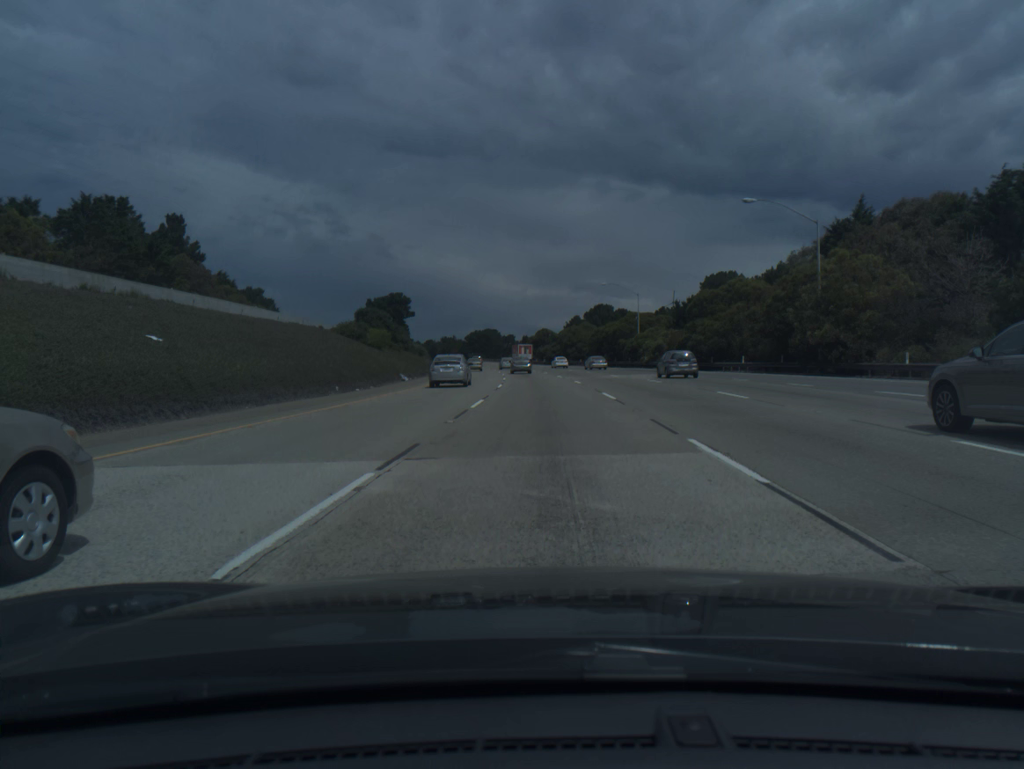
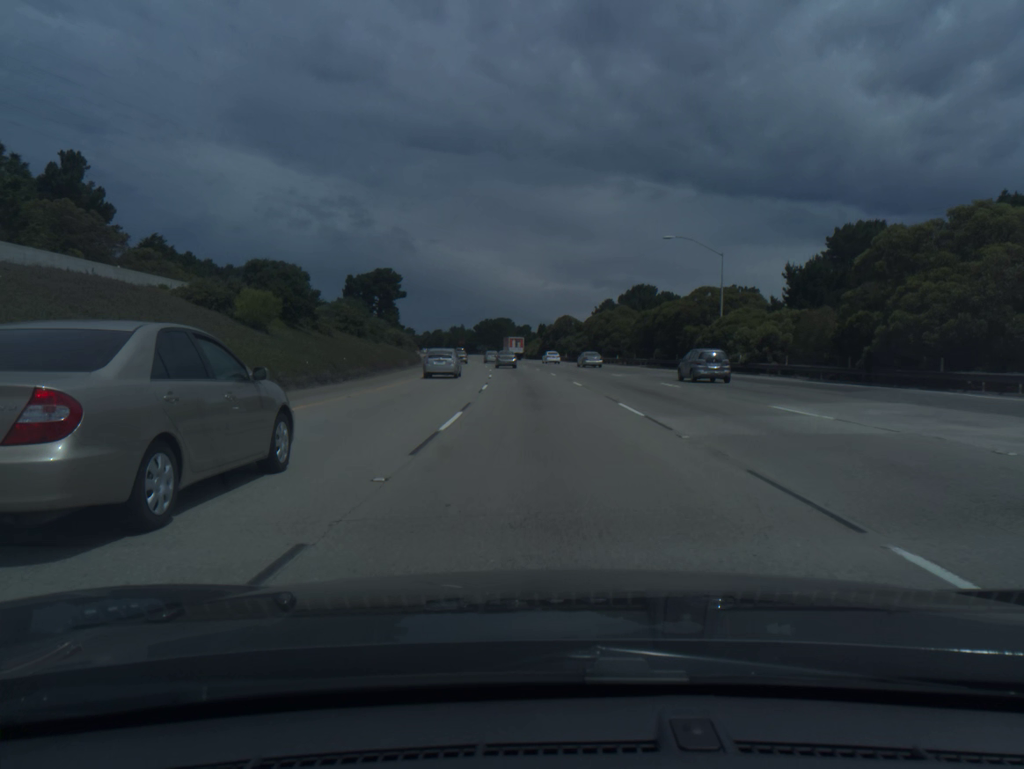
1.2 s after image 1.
(-0.3, +35.4) m; -1°
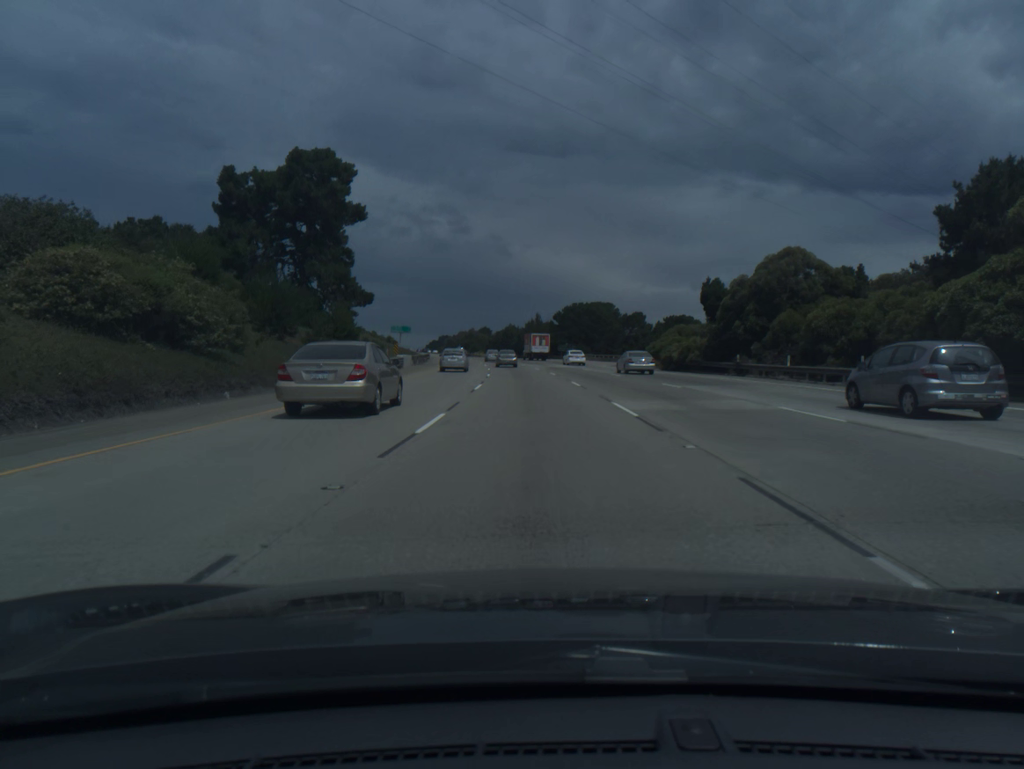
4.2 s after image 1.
(-4.8, +88.2) m; -7°
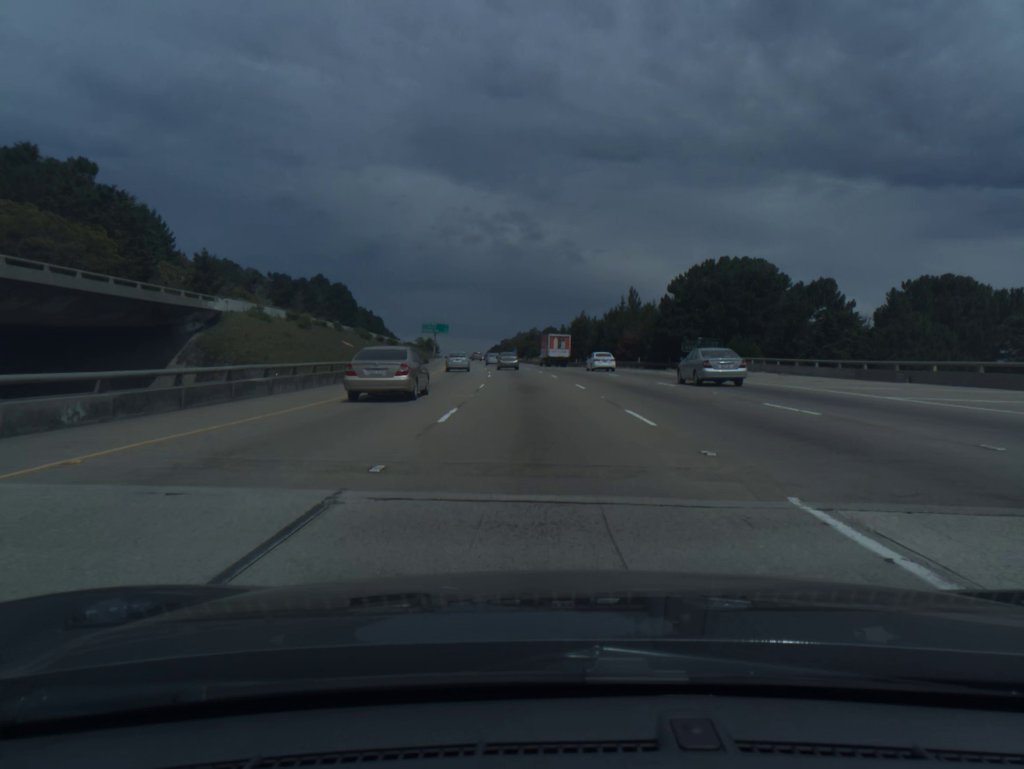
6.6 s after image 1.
(-3.2, +70.6) m; -5°
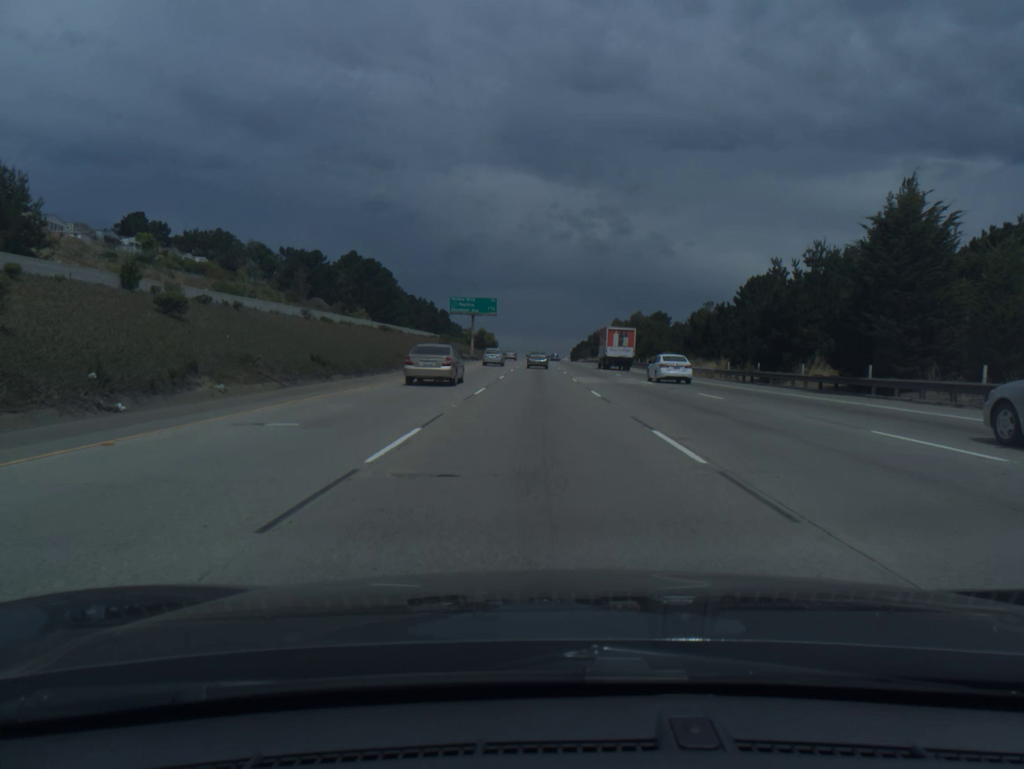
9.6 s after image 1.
(-4.8, +87.7) m; -6°
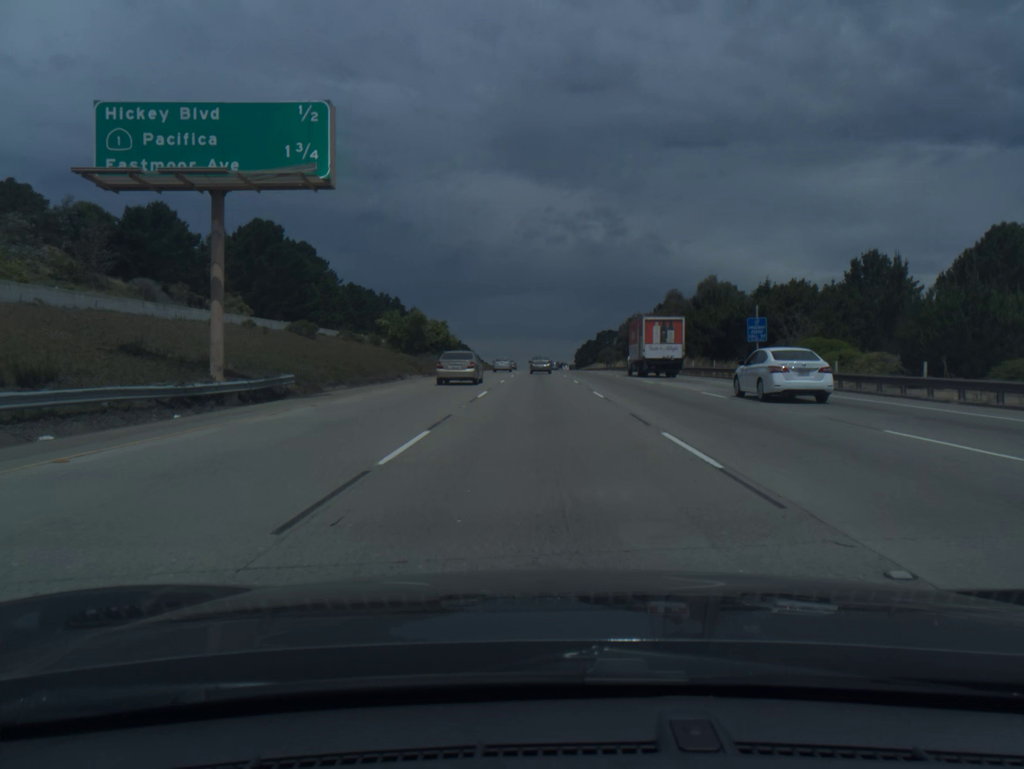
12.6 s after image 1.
(-0.5, +87.6) m; 0°
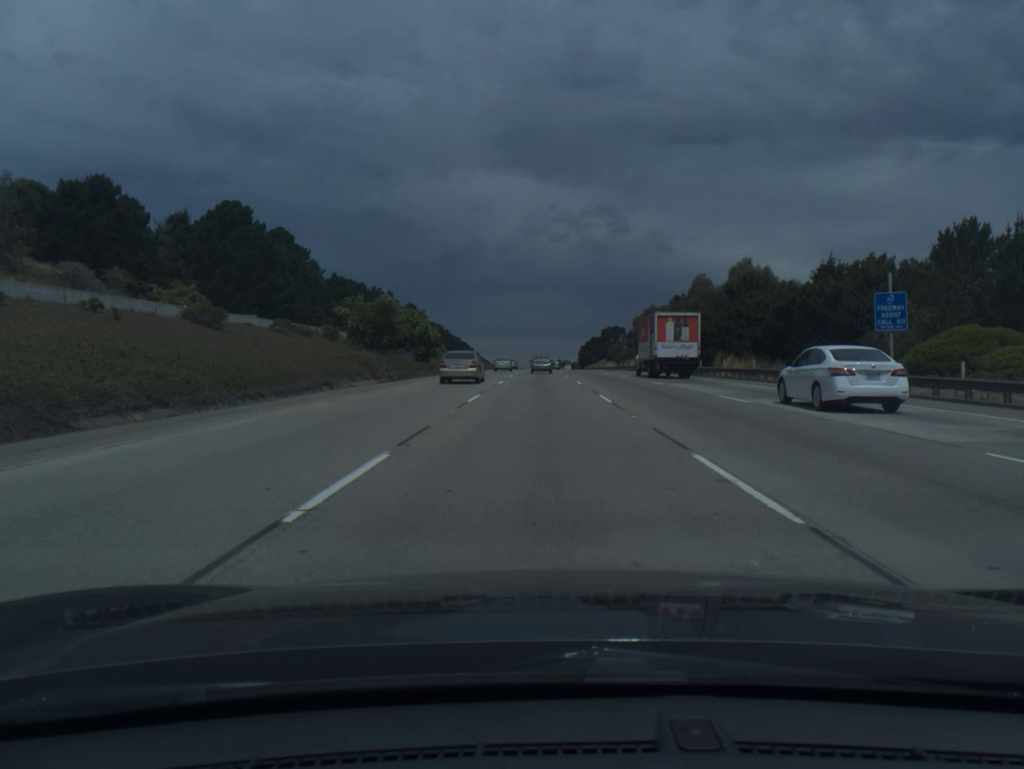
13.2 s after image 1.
(0.0, +17.5) m; 0°
